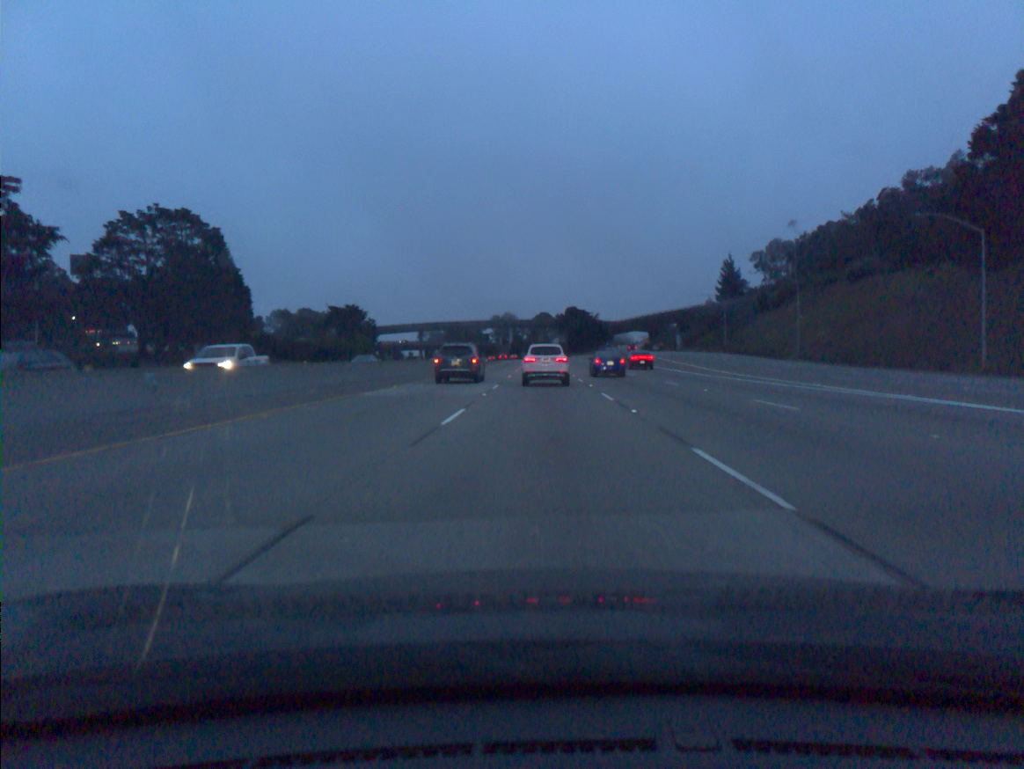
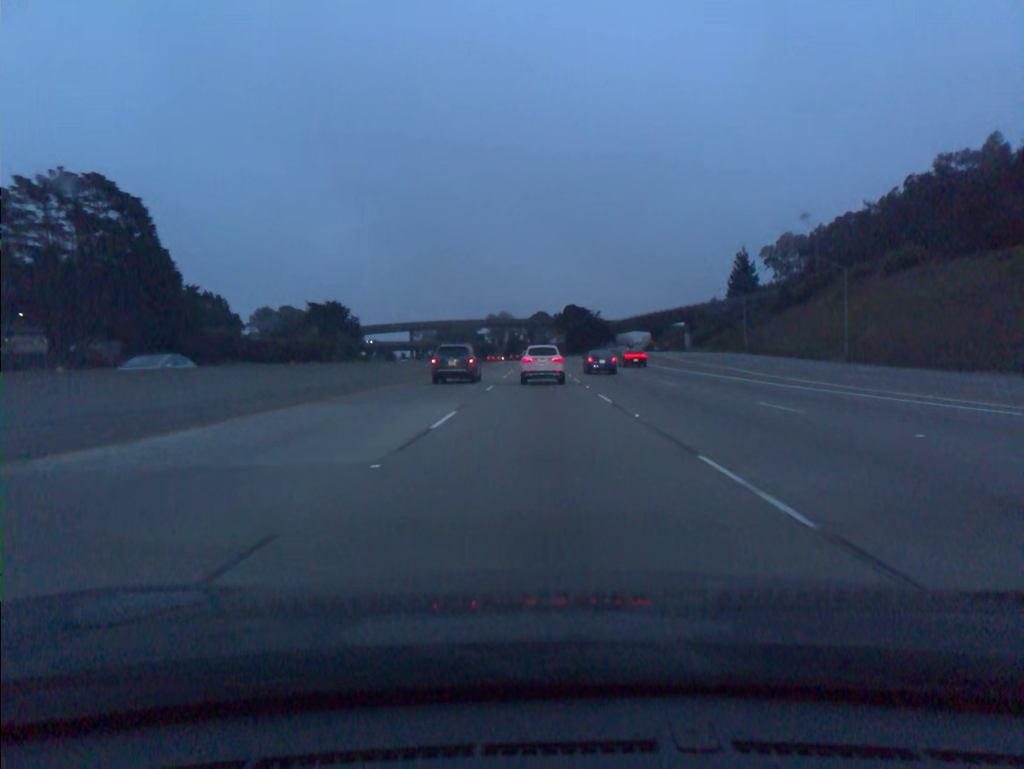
(+0.1, +15.3) m; 0°
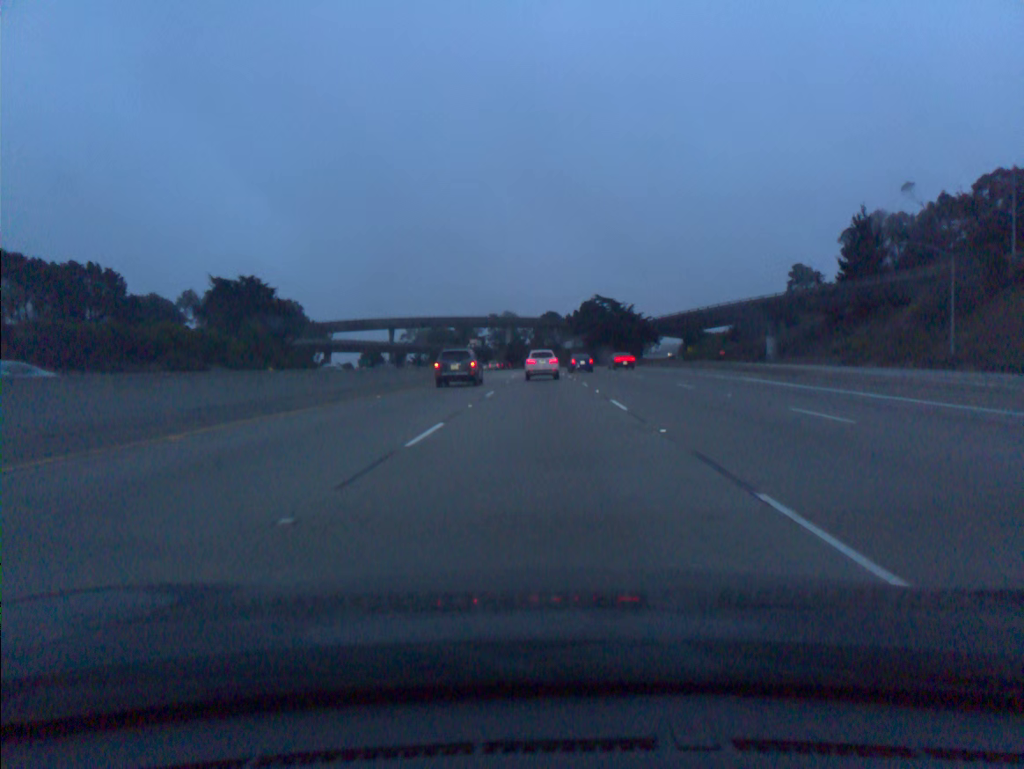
(-0.3, +61.0) m; -1°
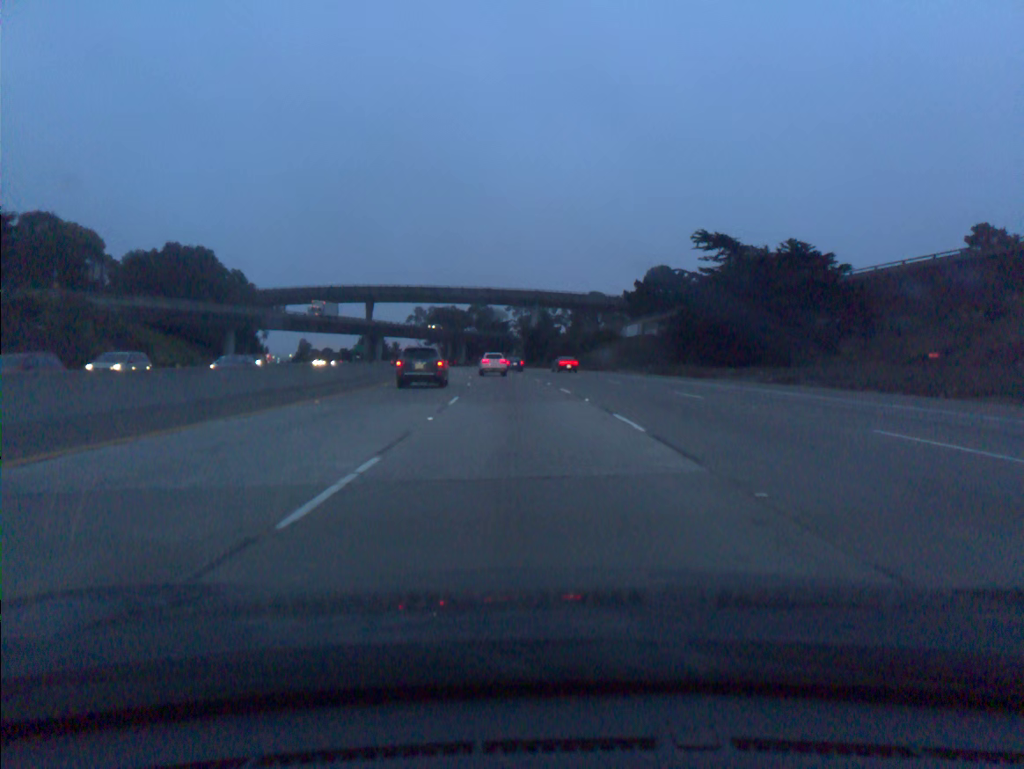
(-0.8, +77.9) m; -2°
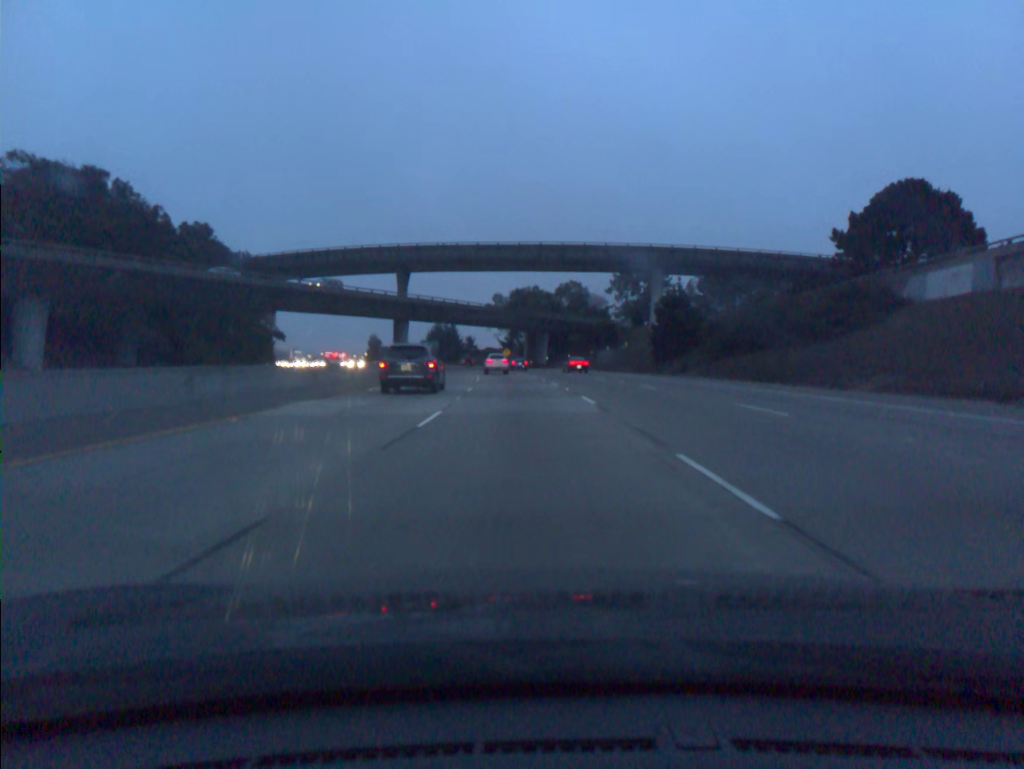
(-3.9, +64.8) m; -7°
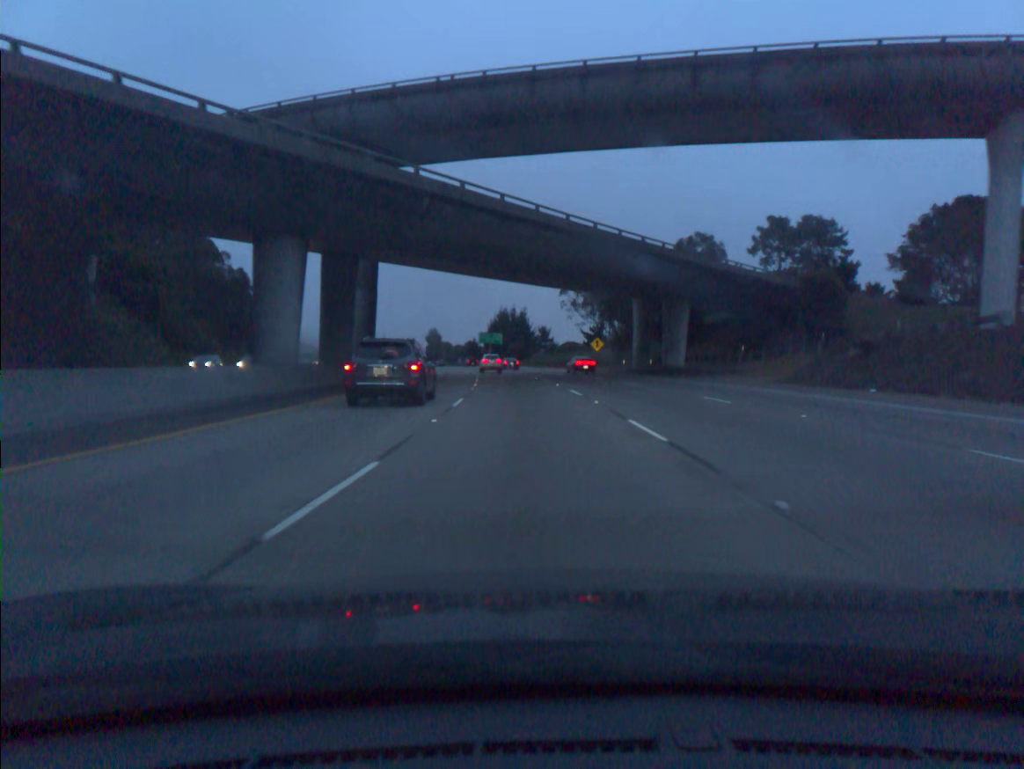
(-3.6, +67.4) m; -6°
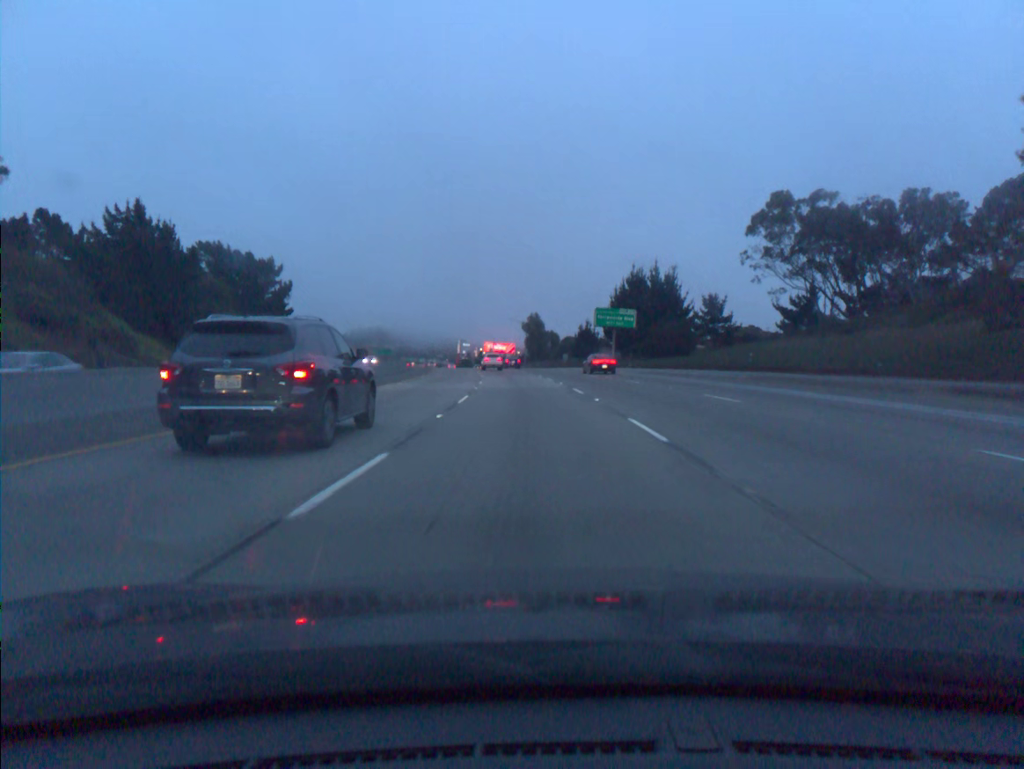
(-6.1, +86.9) m; -8°
